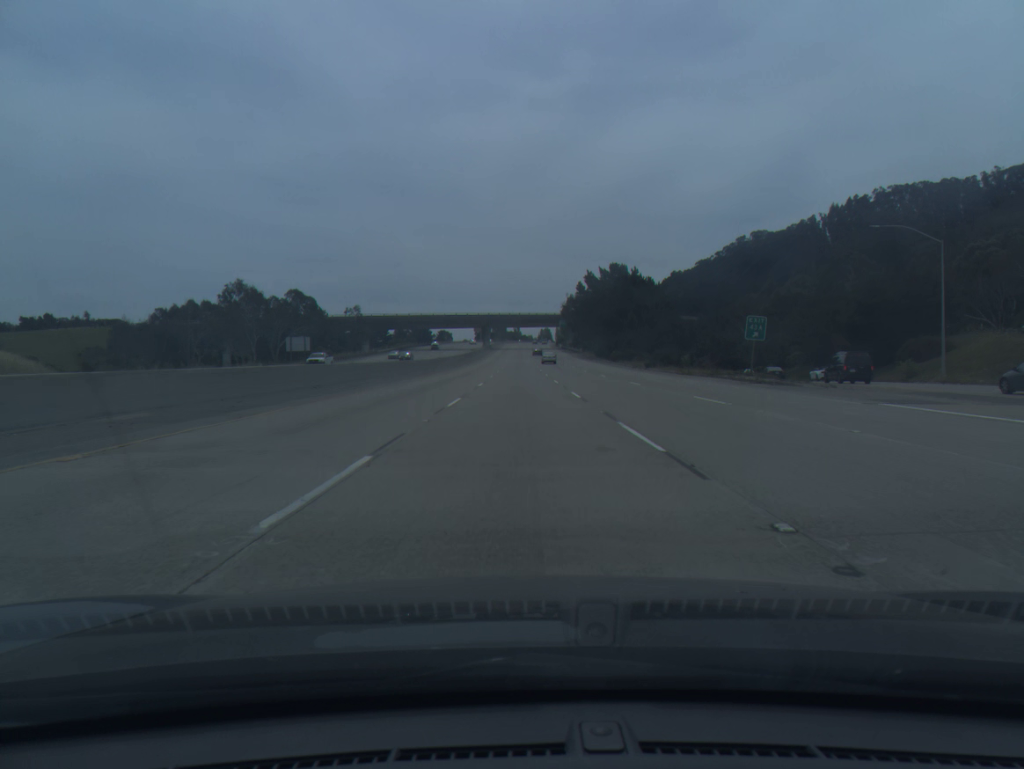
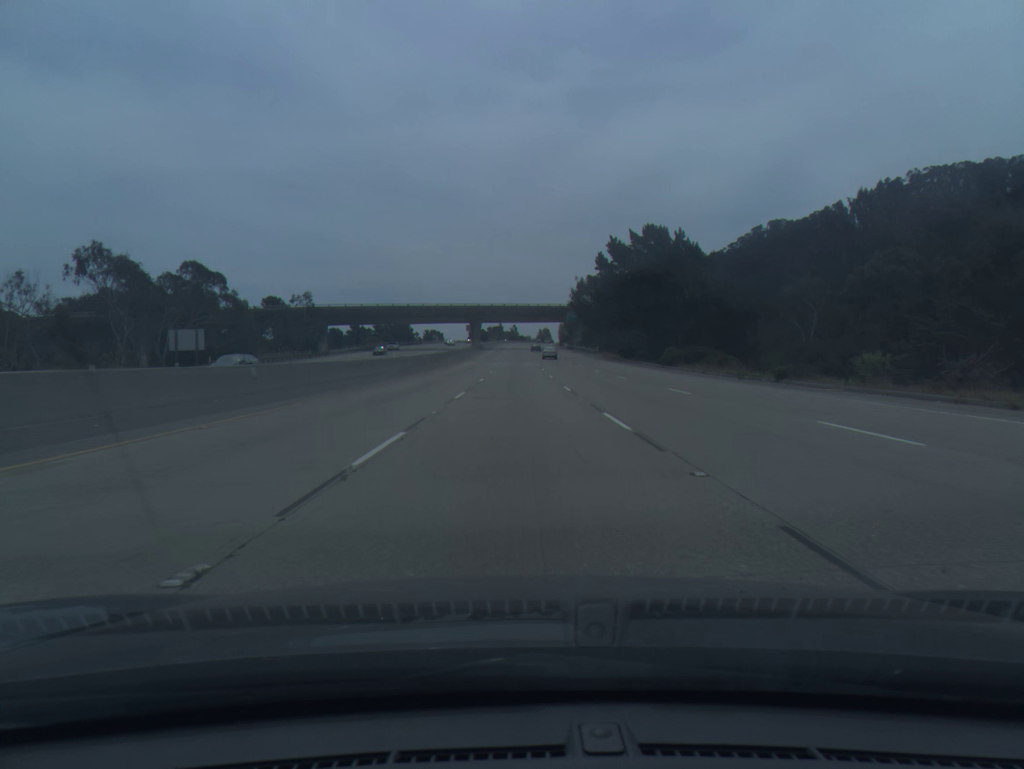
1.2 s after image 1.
(+0.1, +39.9) m; 0°
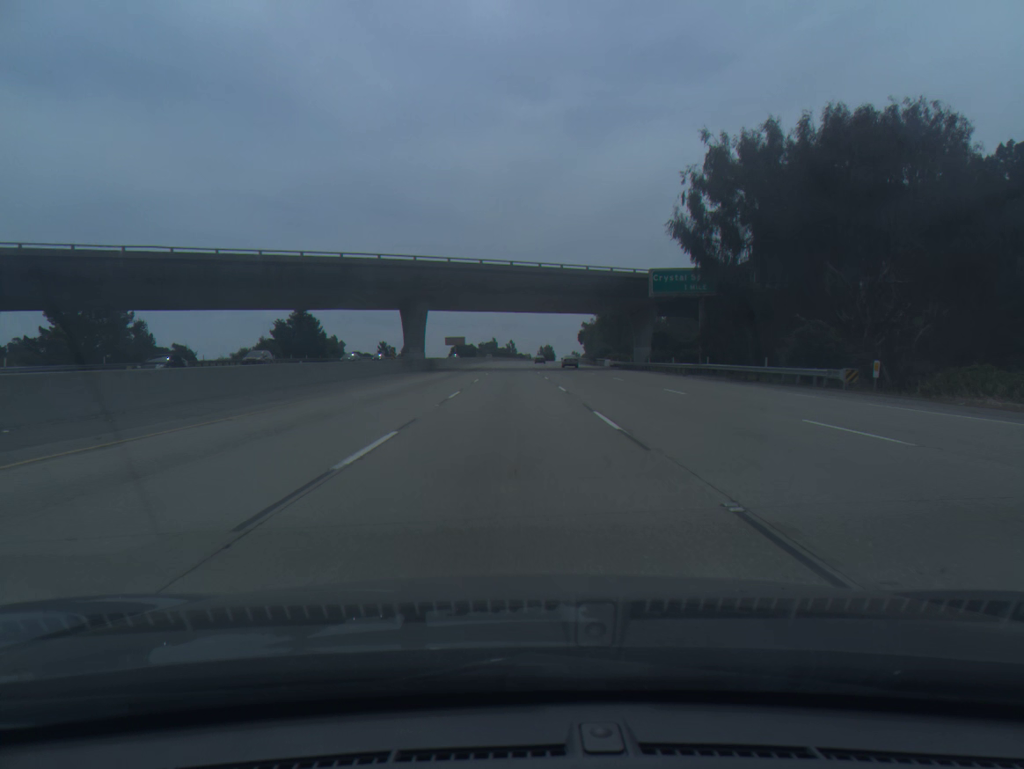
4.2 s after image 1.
(0.0, +99.9) m; 0°
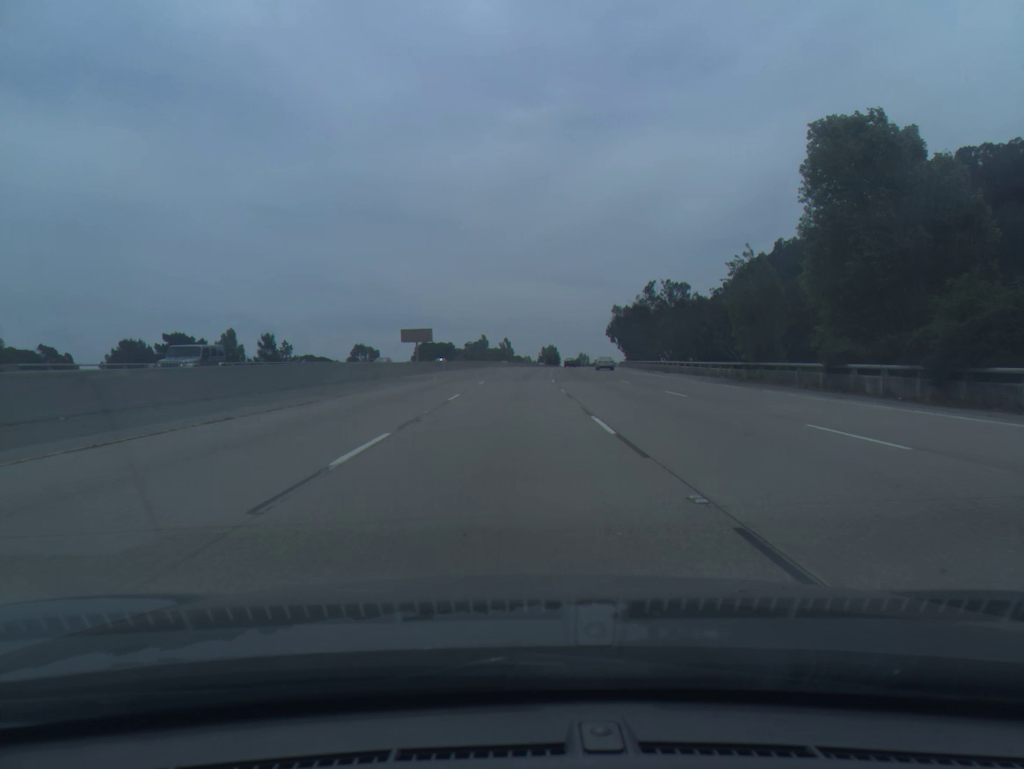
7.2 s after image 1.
(-0.2, +99.9) m; 0°
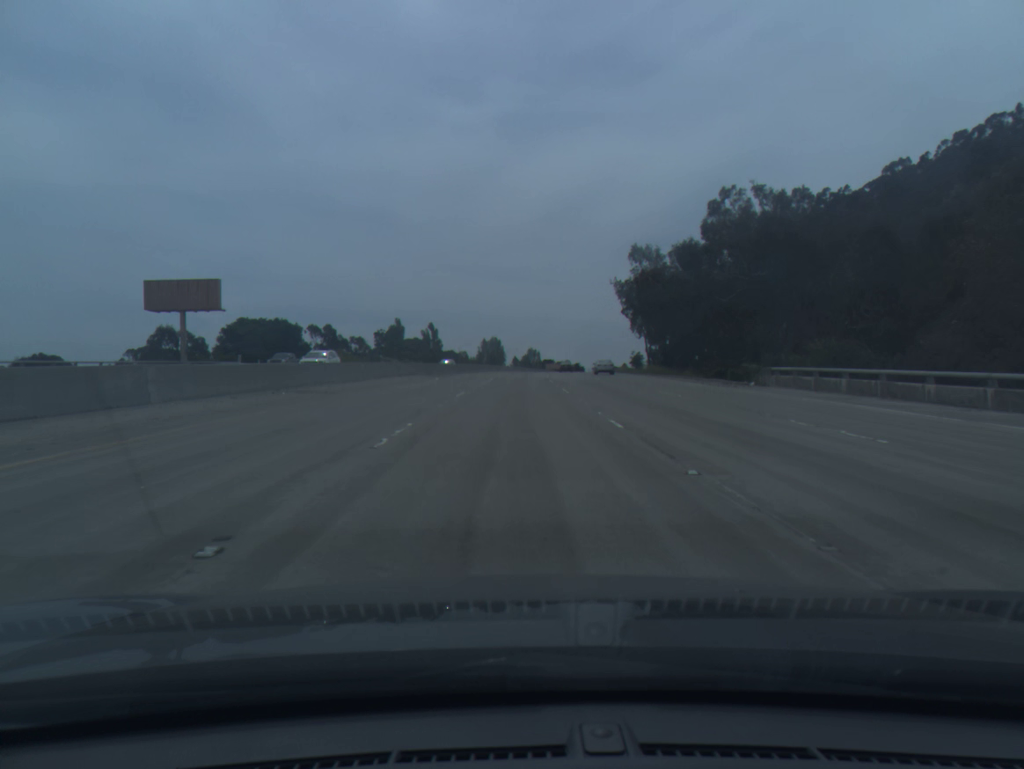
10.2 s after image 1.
(+2.5, +100.2) m; +4°
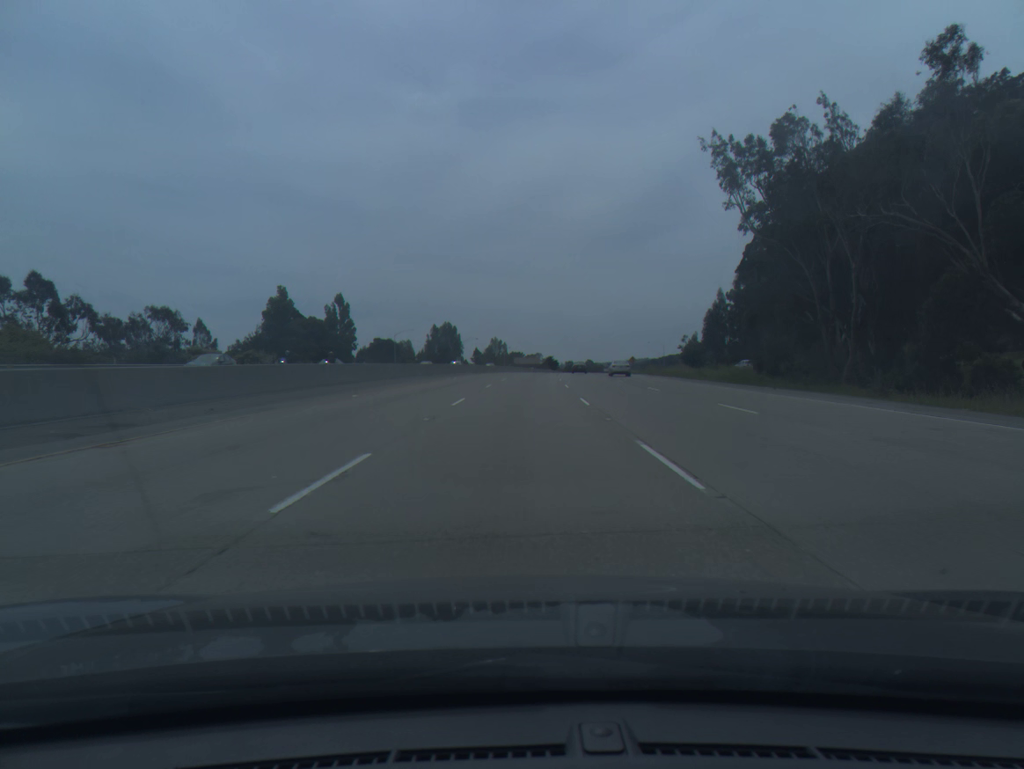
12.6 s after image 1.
(+1.5, +80.7) m; +3°
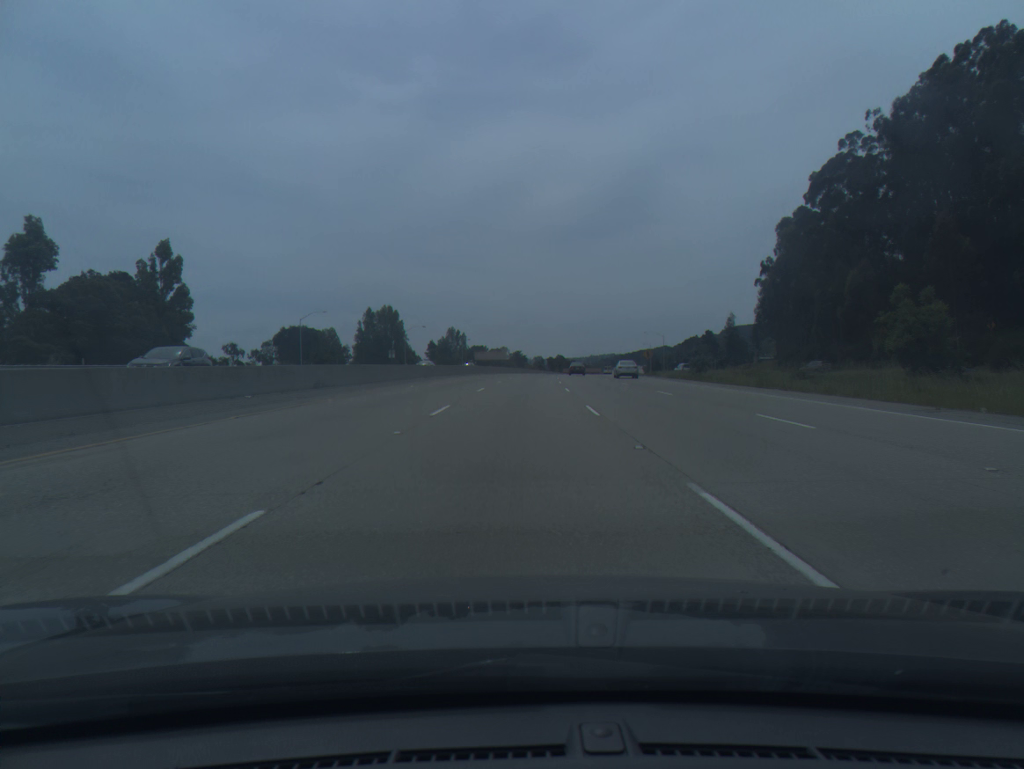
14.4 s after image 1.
(+1.5, +60.8) m; +2°
